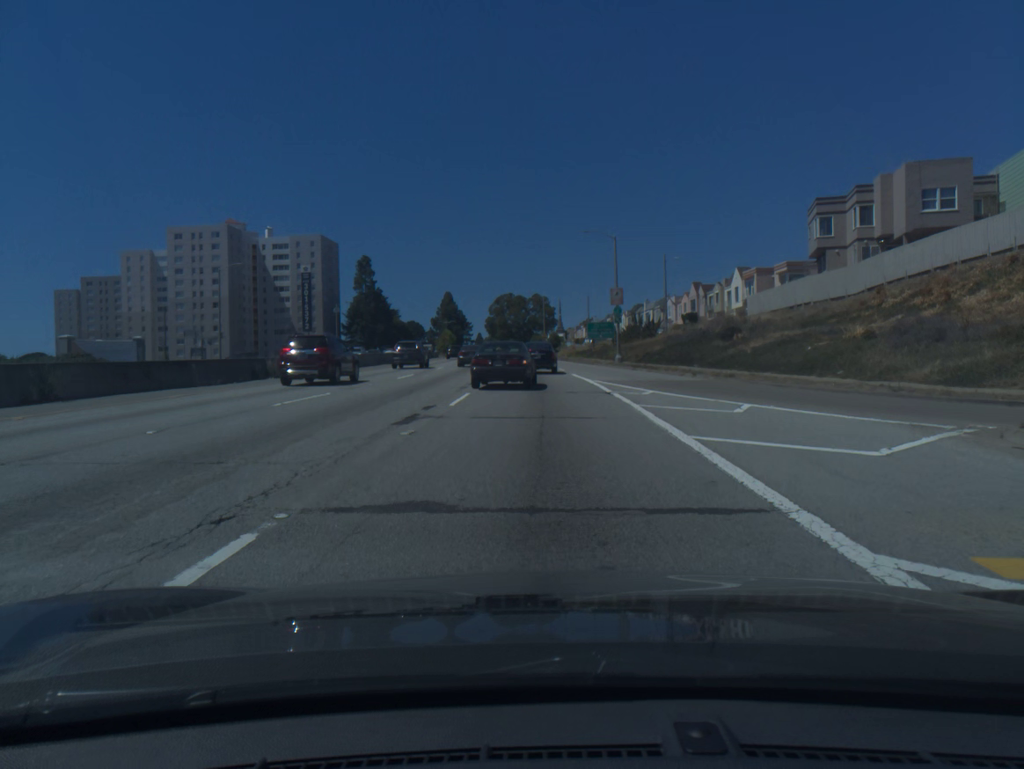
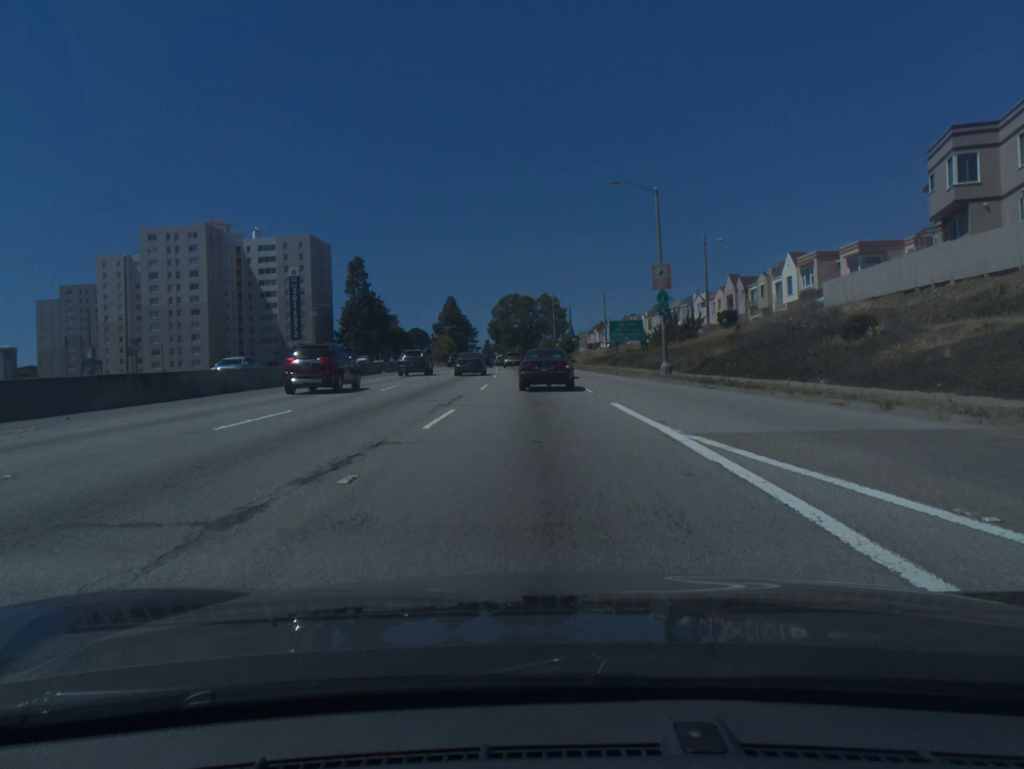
(-0.1, +18.2) m; -1°
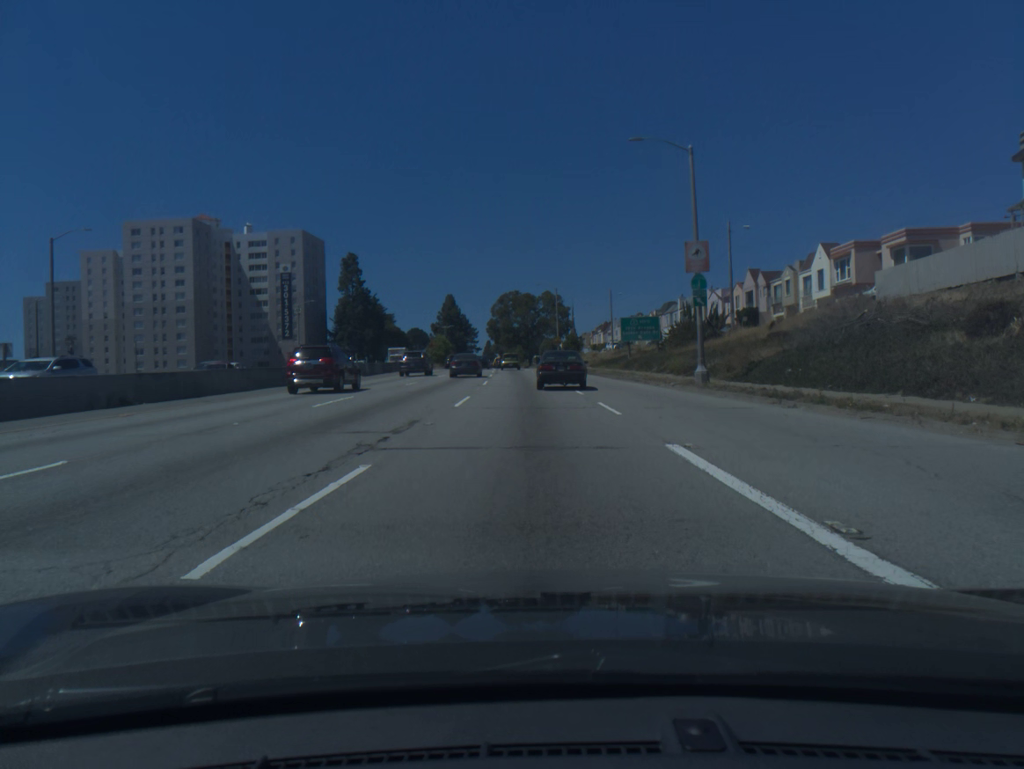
(0.0, +8.4) m; 0°
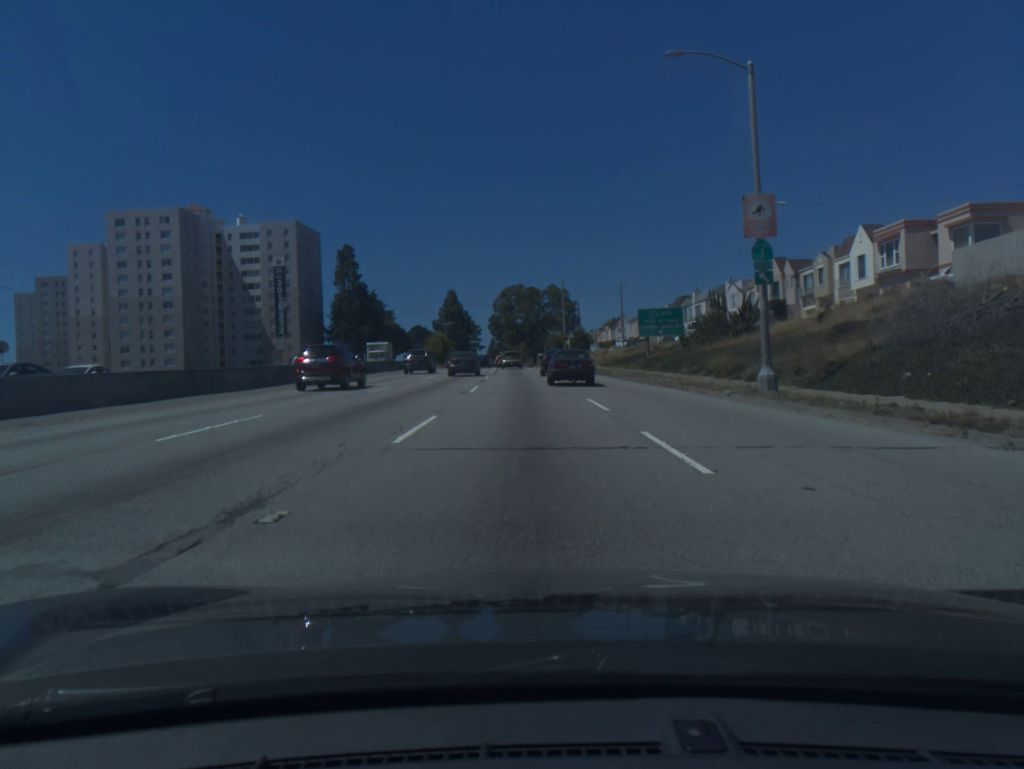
(0.0, +8.2) m; 0°
